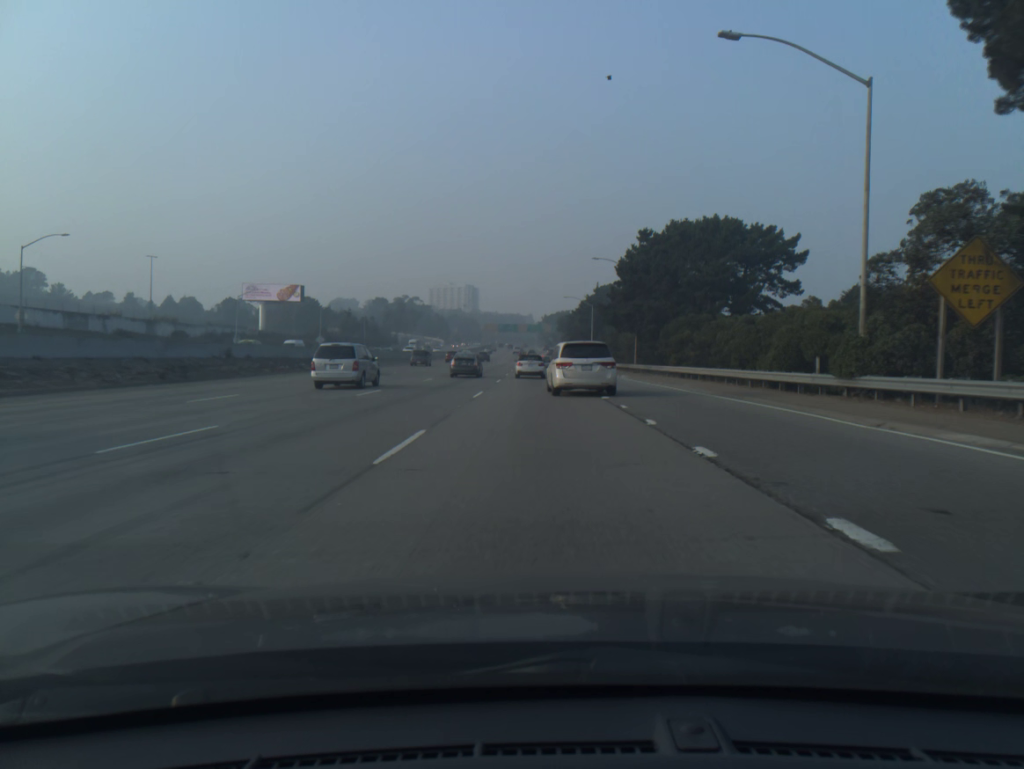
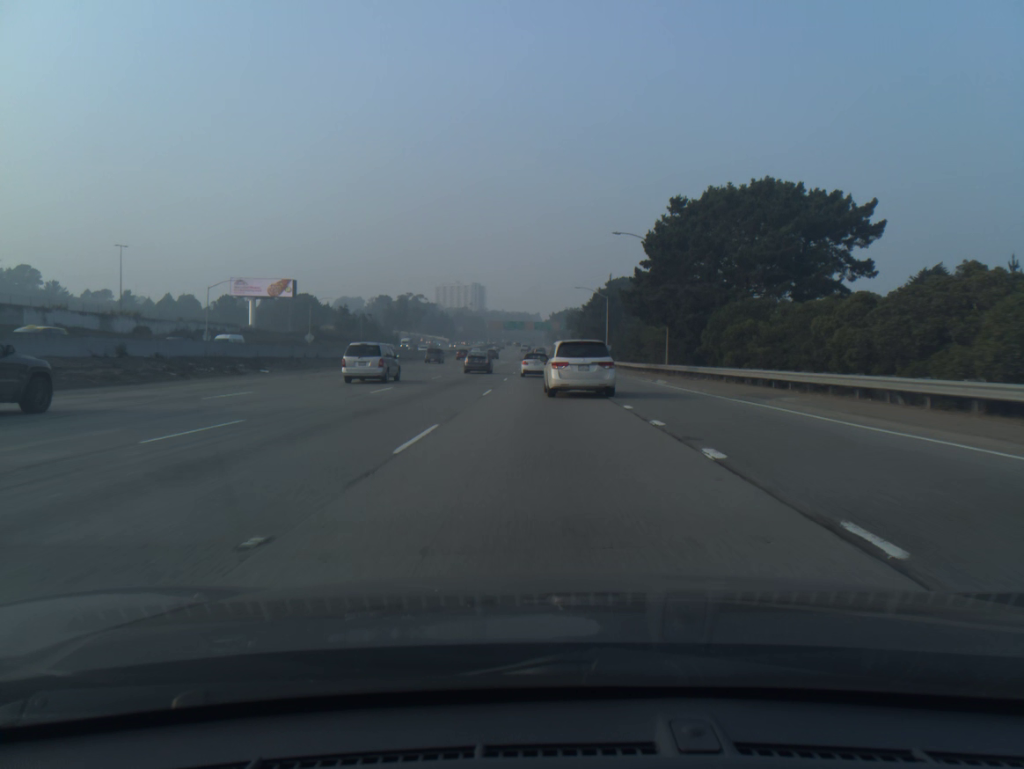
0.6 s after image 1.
(-0.1, +13.7) m; -1°
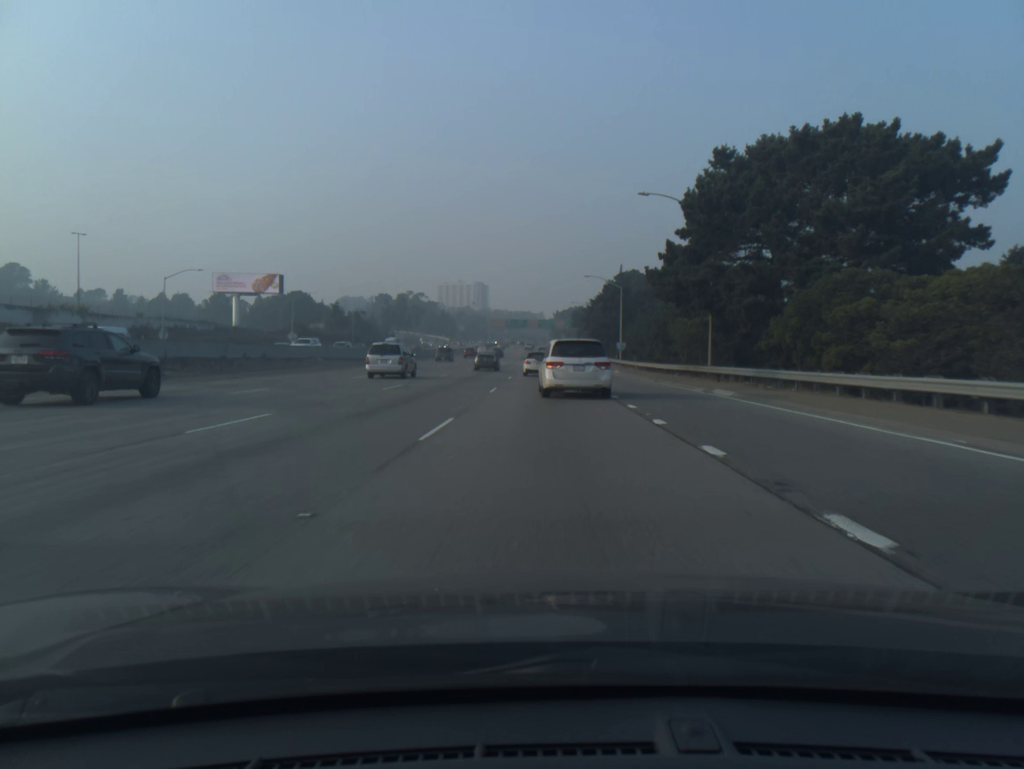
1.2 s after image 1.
(0.0, +13.4) m; 0°
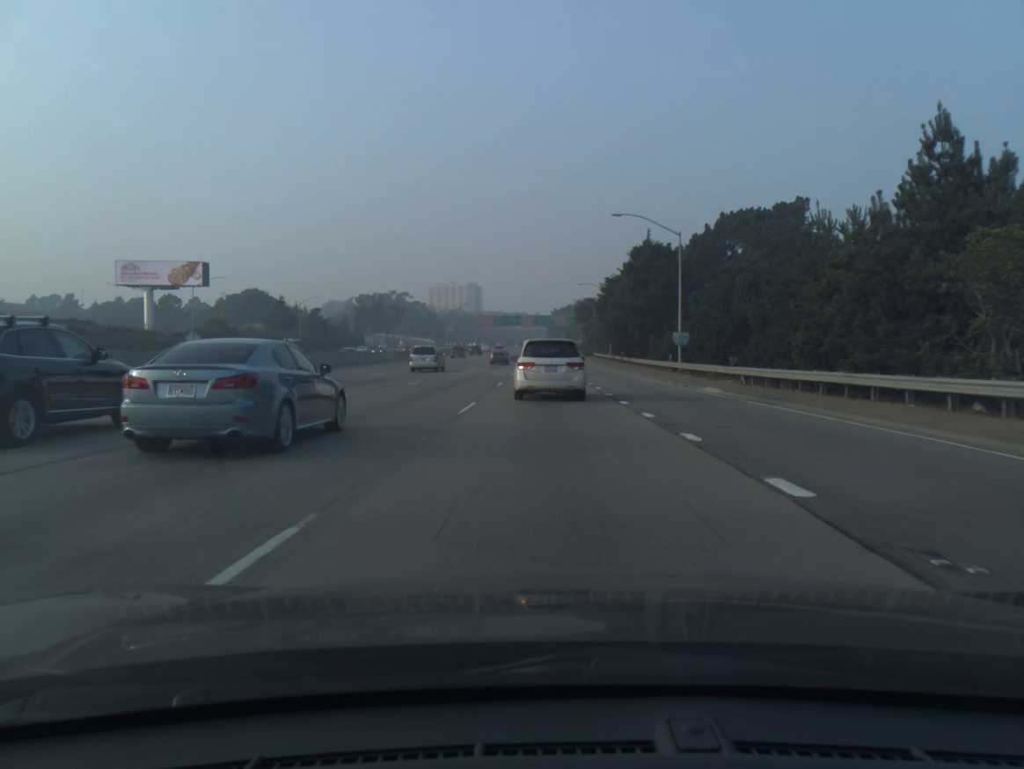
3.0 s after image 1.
(0.0, +38.7) m; 0°
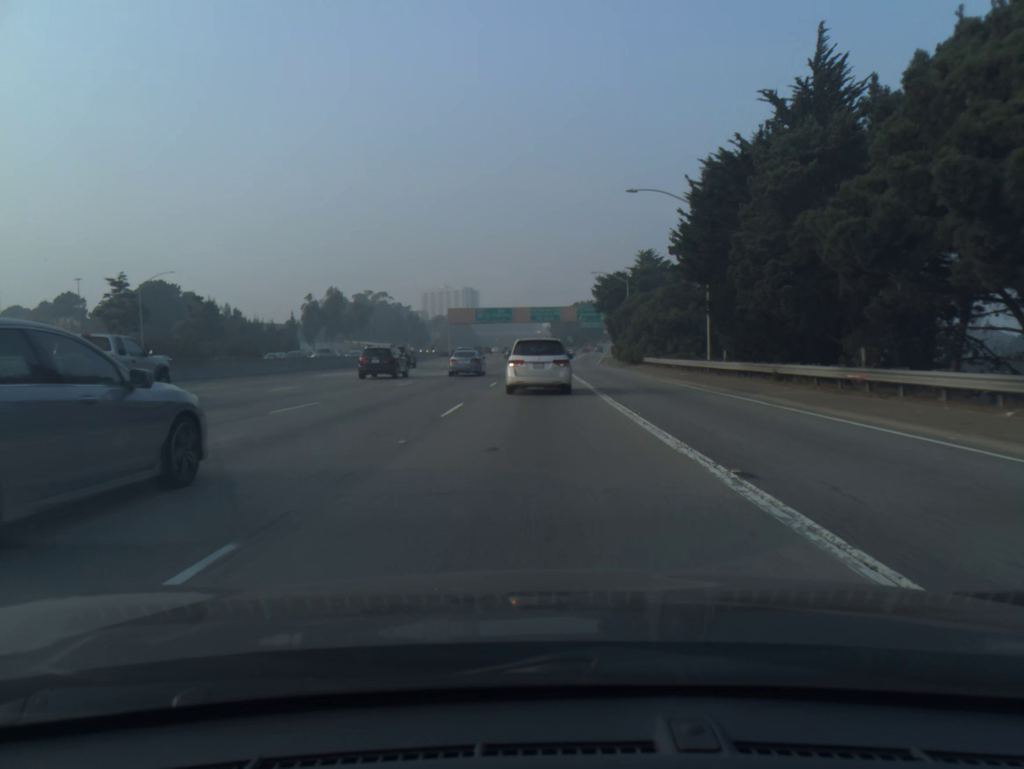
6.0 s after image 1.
(+0.1, +59.7) m; 0°
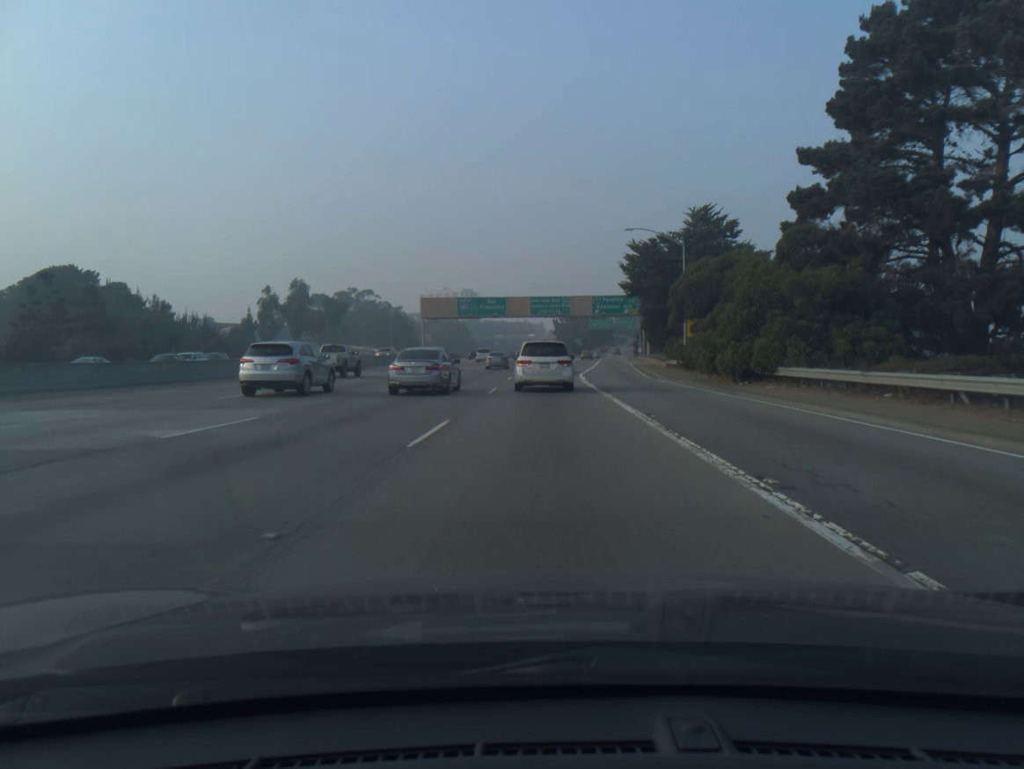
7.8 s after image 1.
(-0.1, +34.0) m; 0°
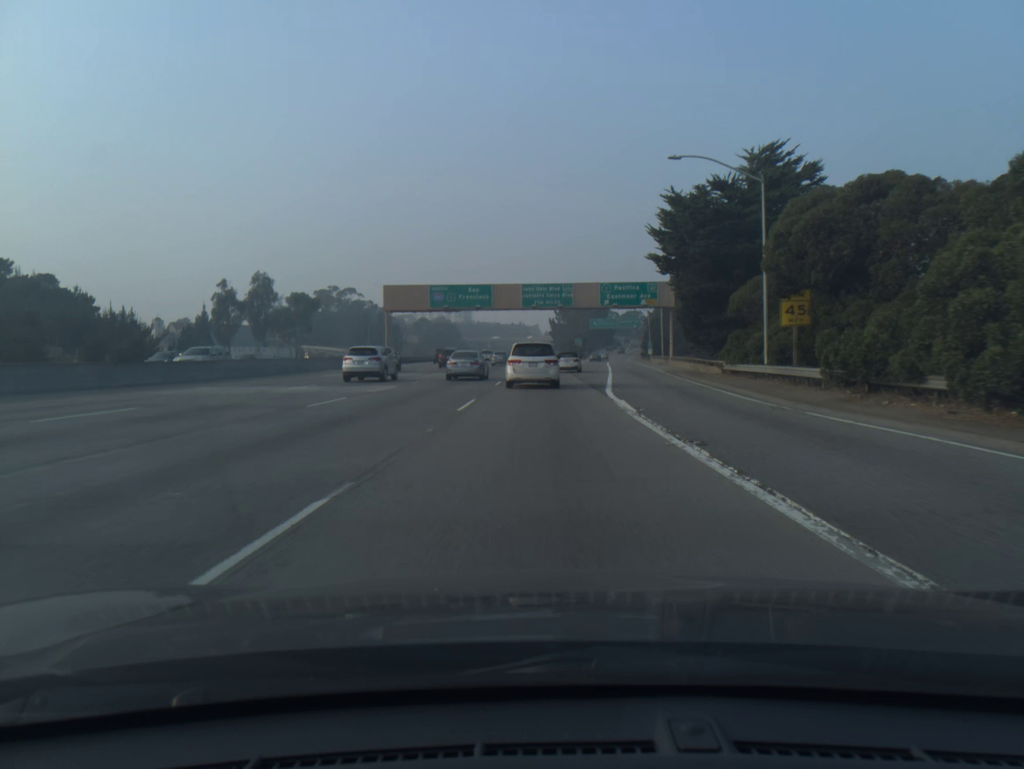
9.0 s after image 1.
(+0.1, +22.1) m; 0°
